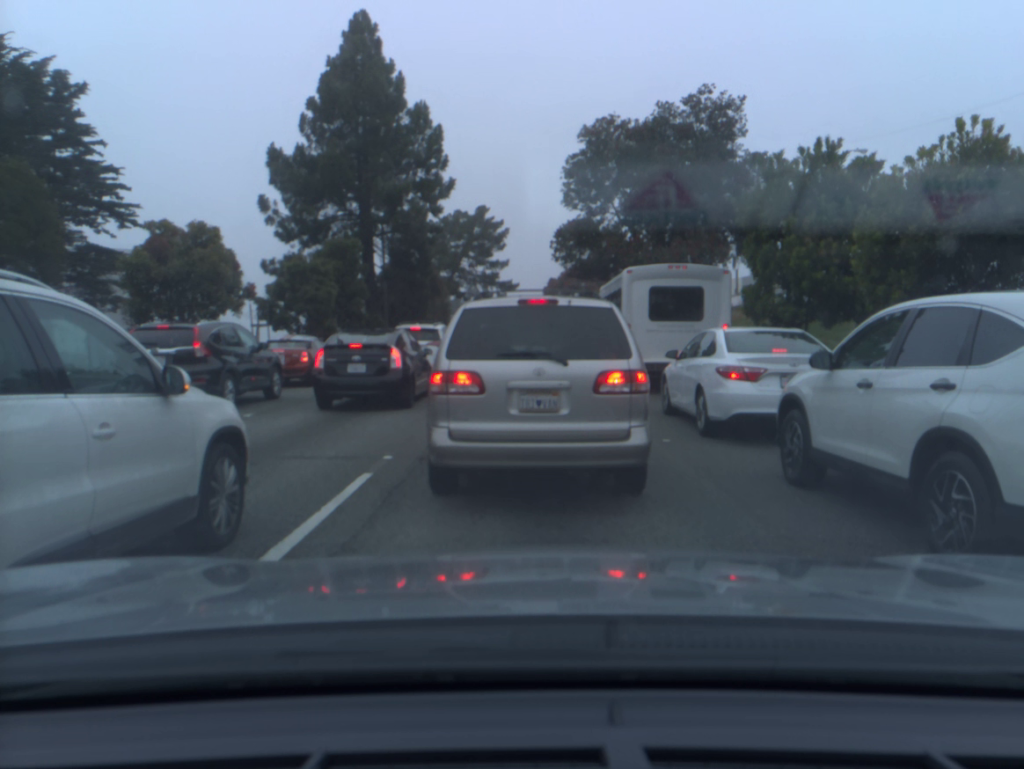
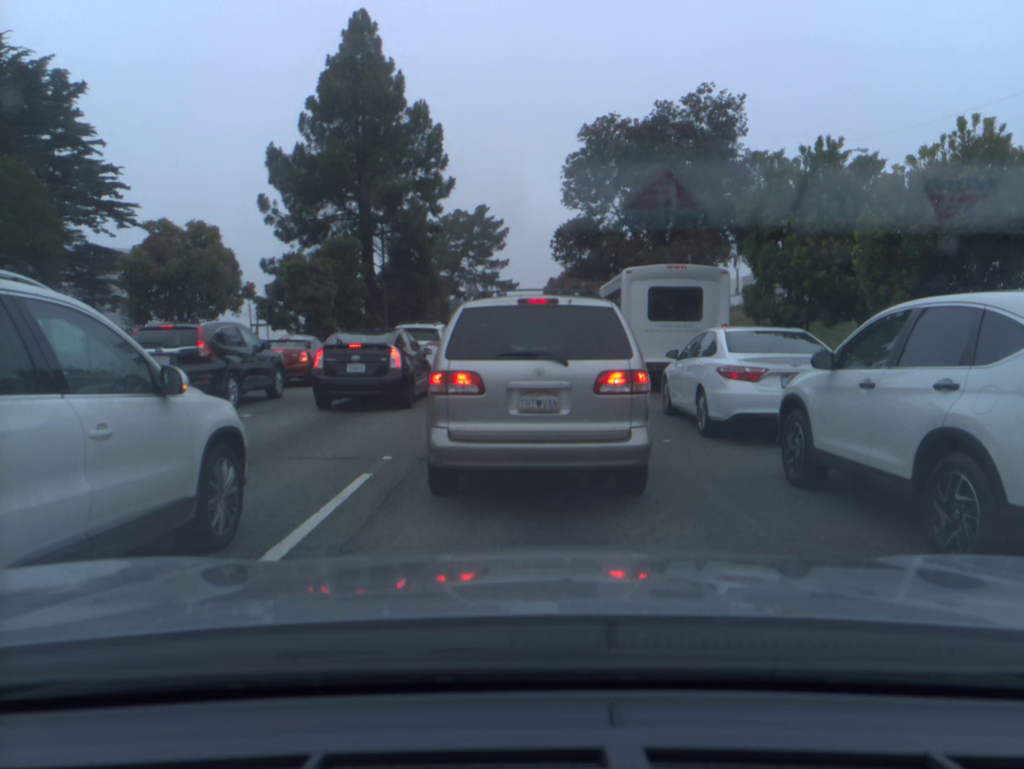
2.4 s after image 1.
(0.0, 0.0) m; 0°
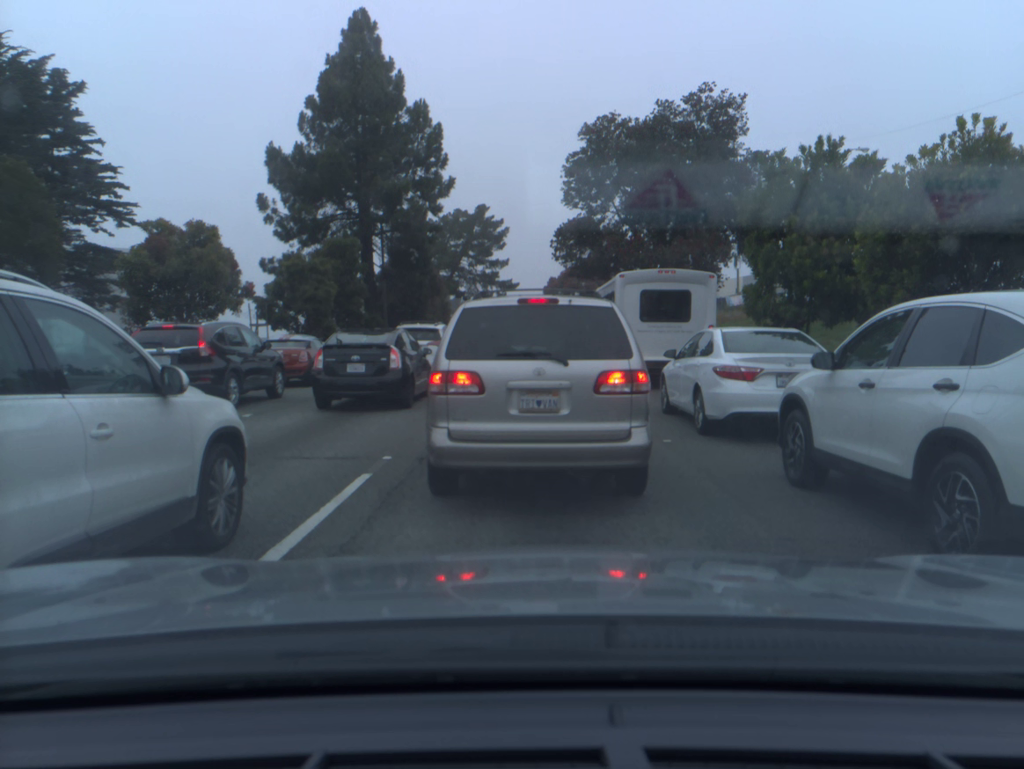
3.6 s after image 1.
(0.0, 0.0) m; 0°
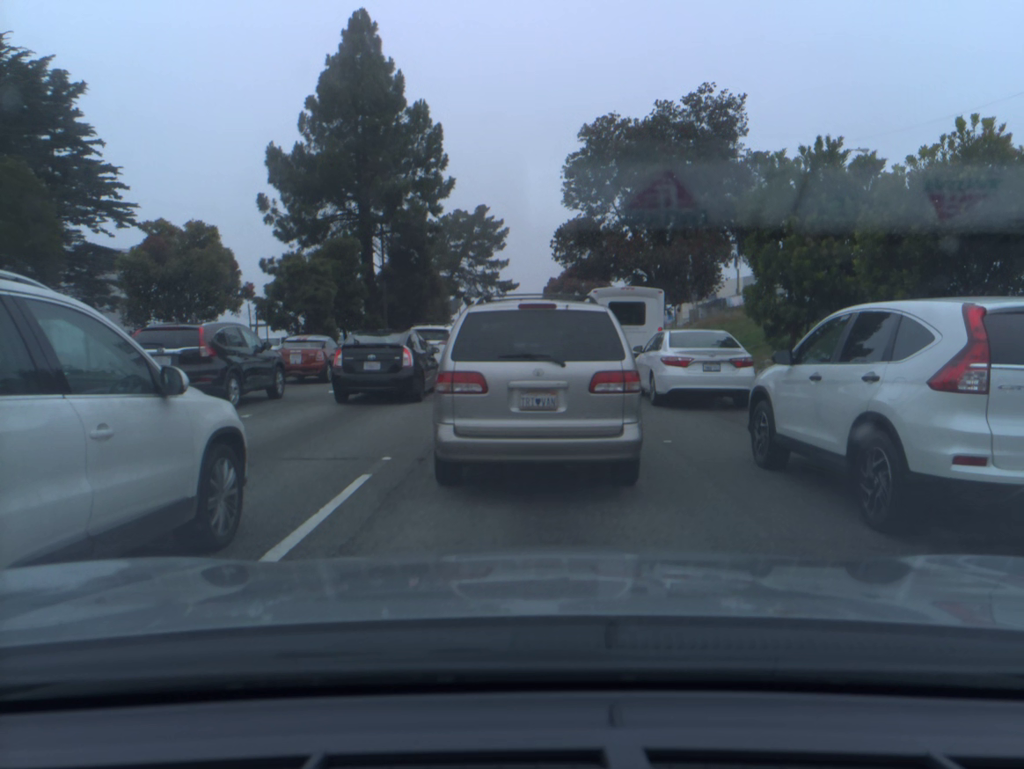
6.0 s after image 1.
(0.0, 0.0) m; +1°
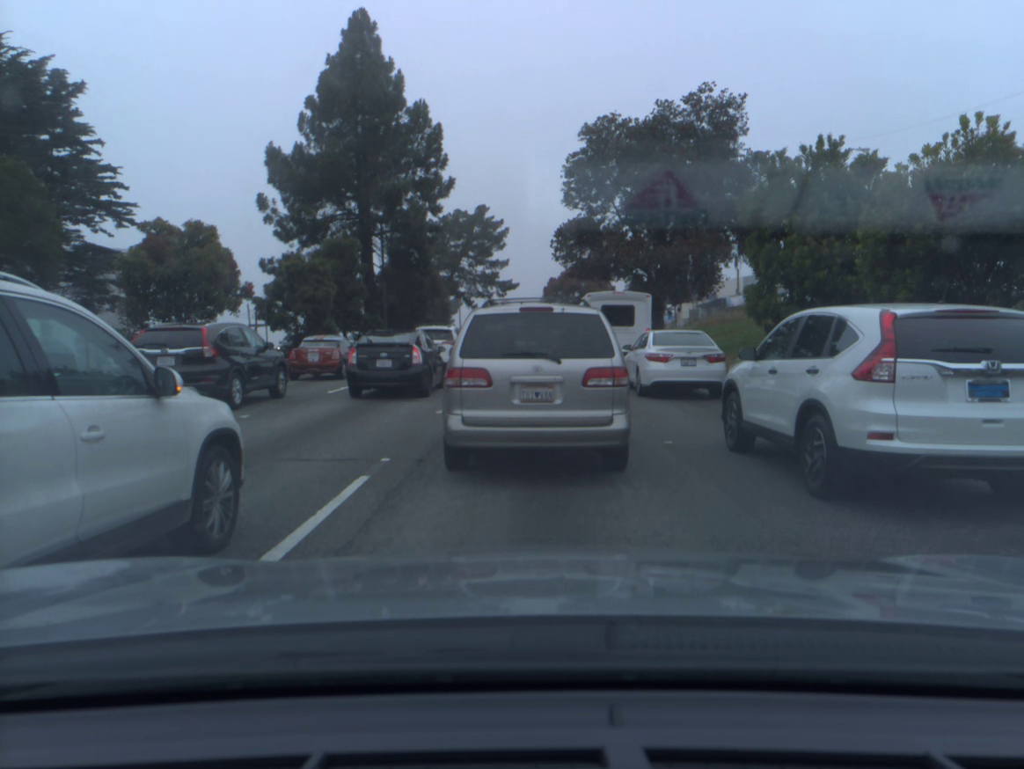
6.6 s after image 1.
(0.0, +0.1) m; 0°
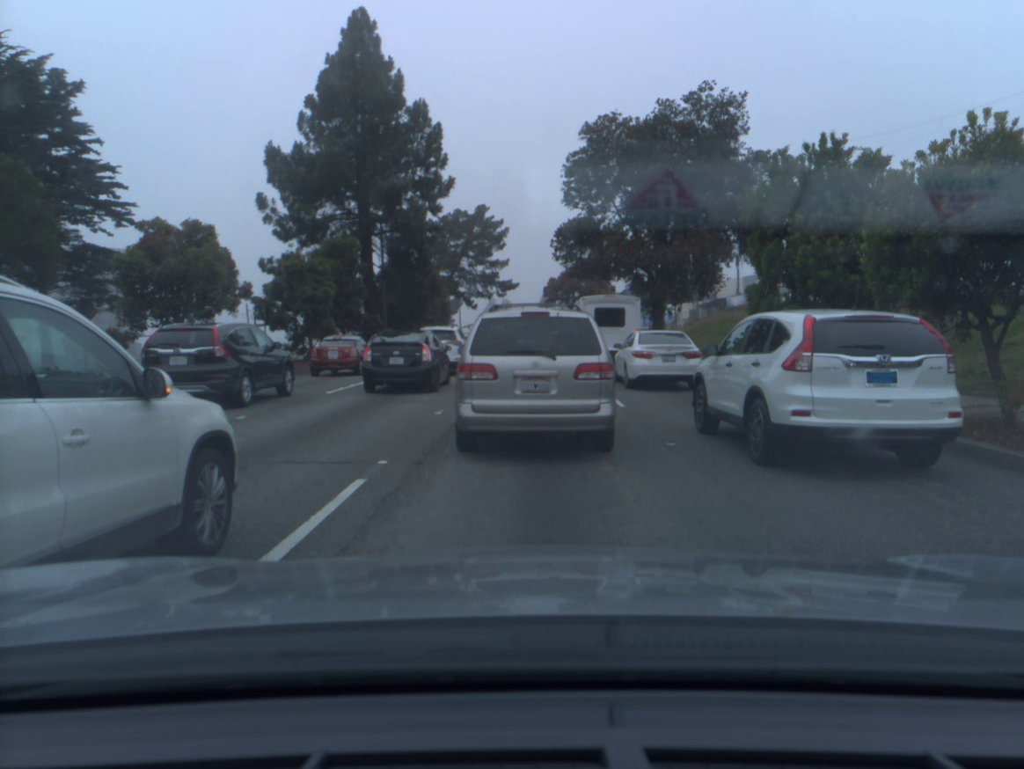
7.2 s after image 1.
(0.0, +0.2) m; 0°
